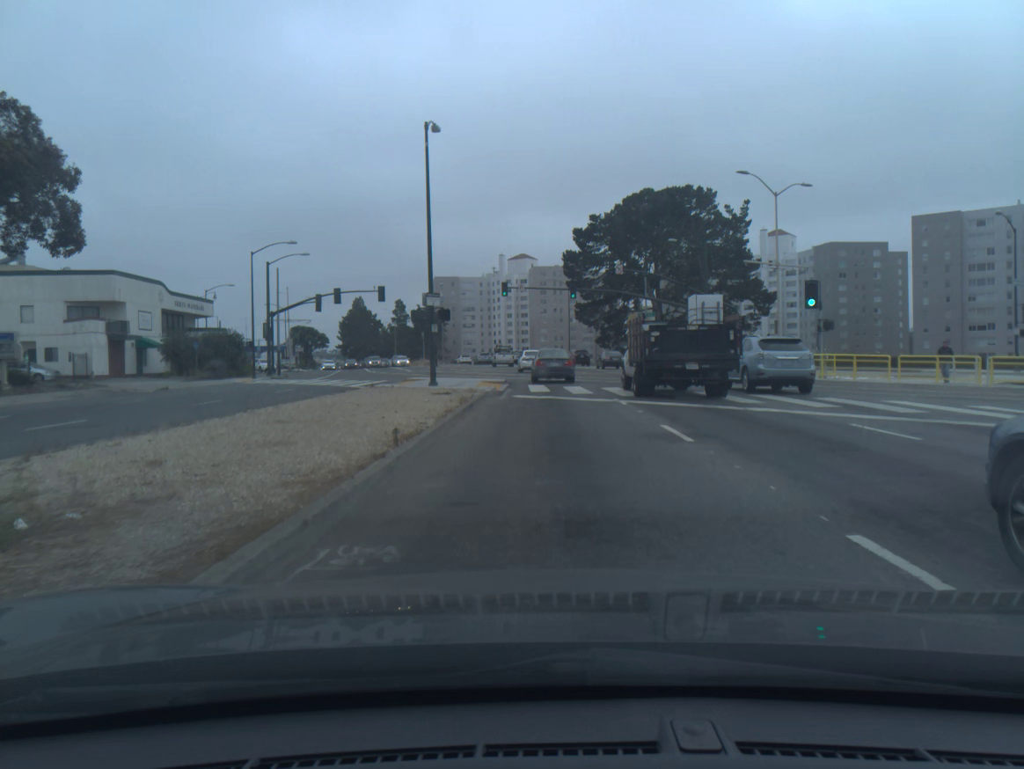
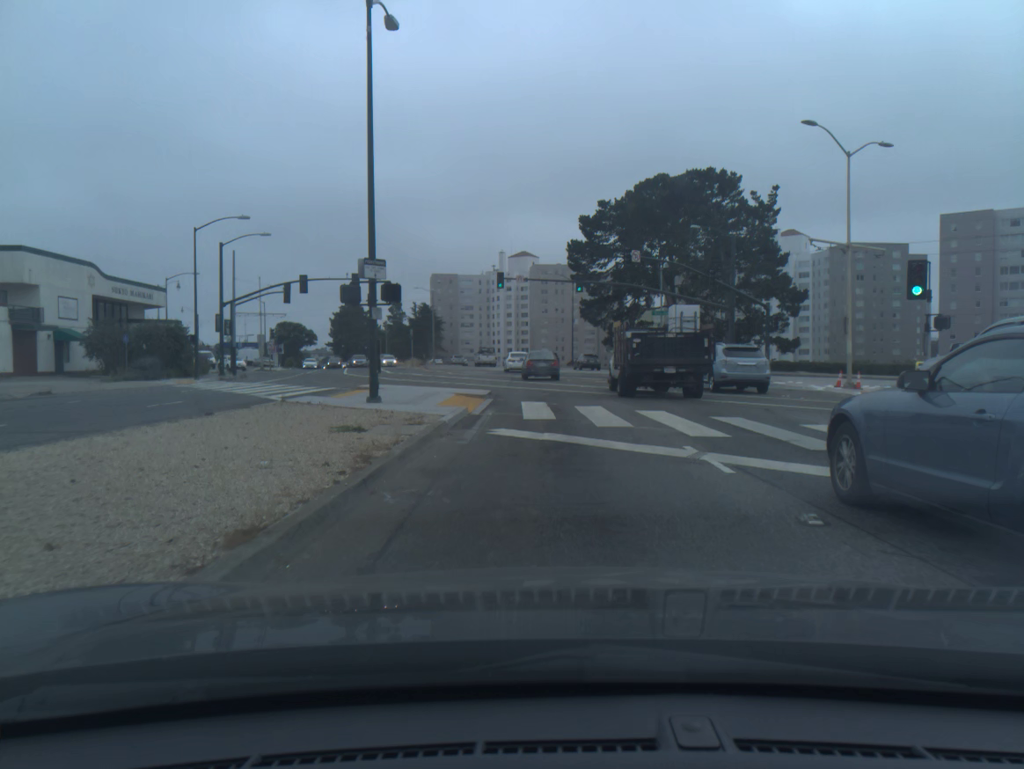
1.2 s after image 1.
(0.0, +10.0) m; 0°
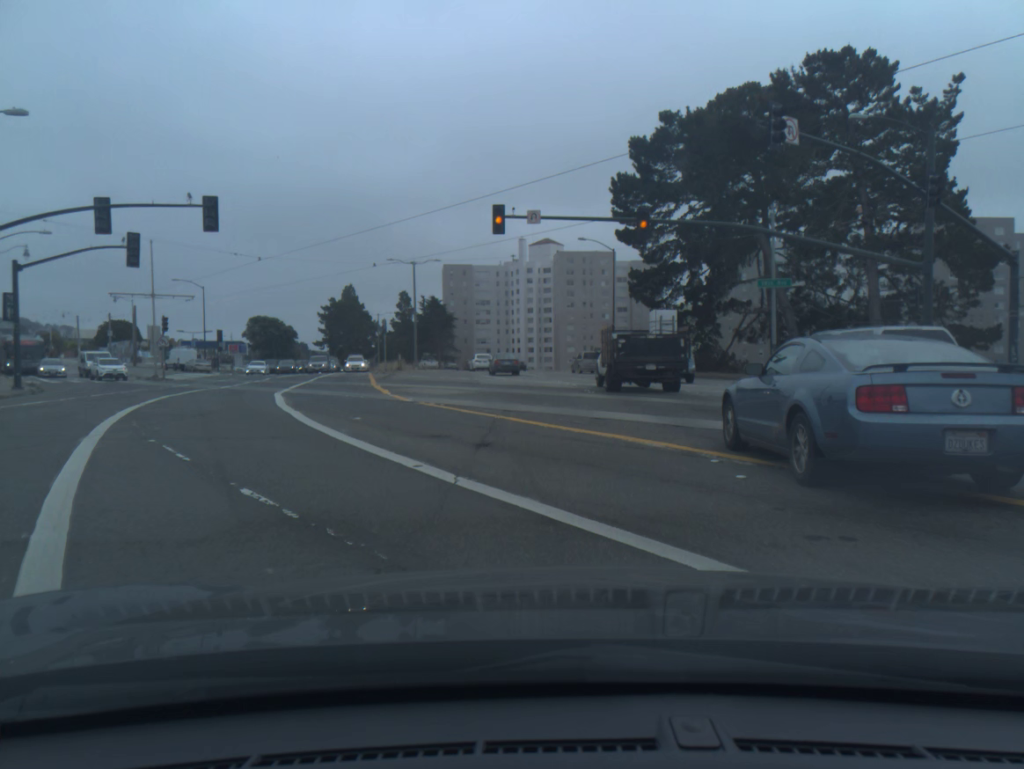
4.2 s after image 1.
(-0.3, +28.7) m; -2°
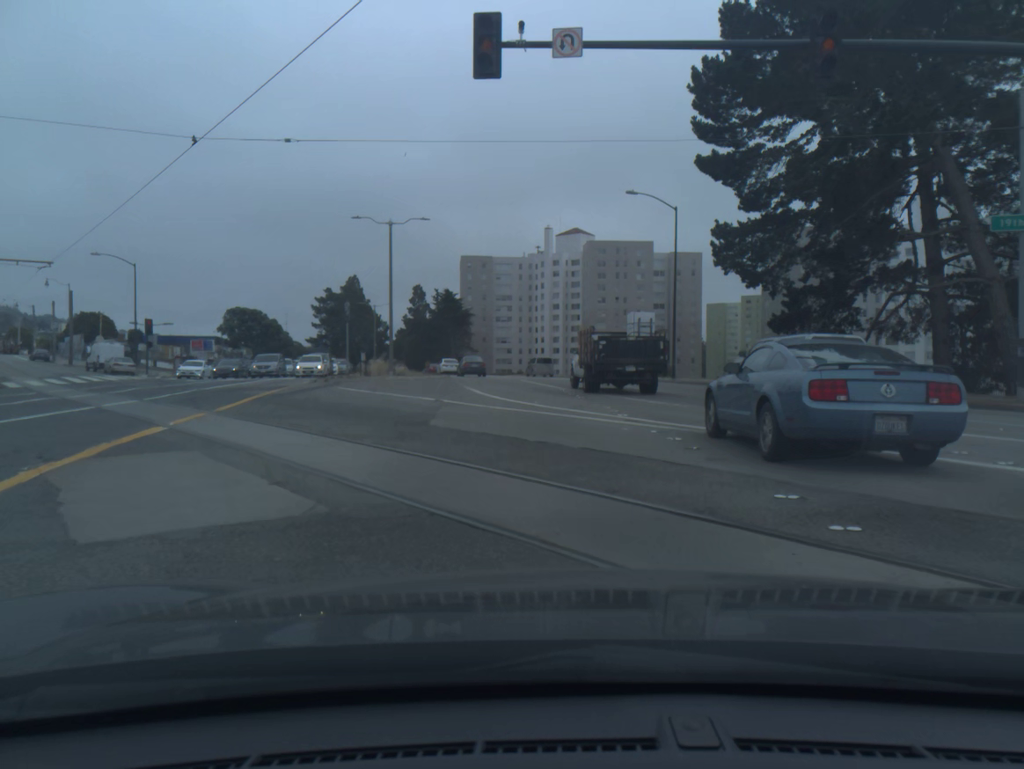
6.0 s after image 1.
(-0.2, +20.0) m; -2°
